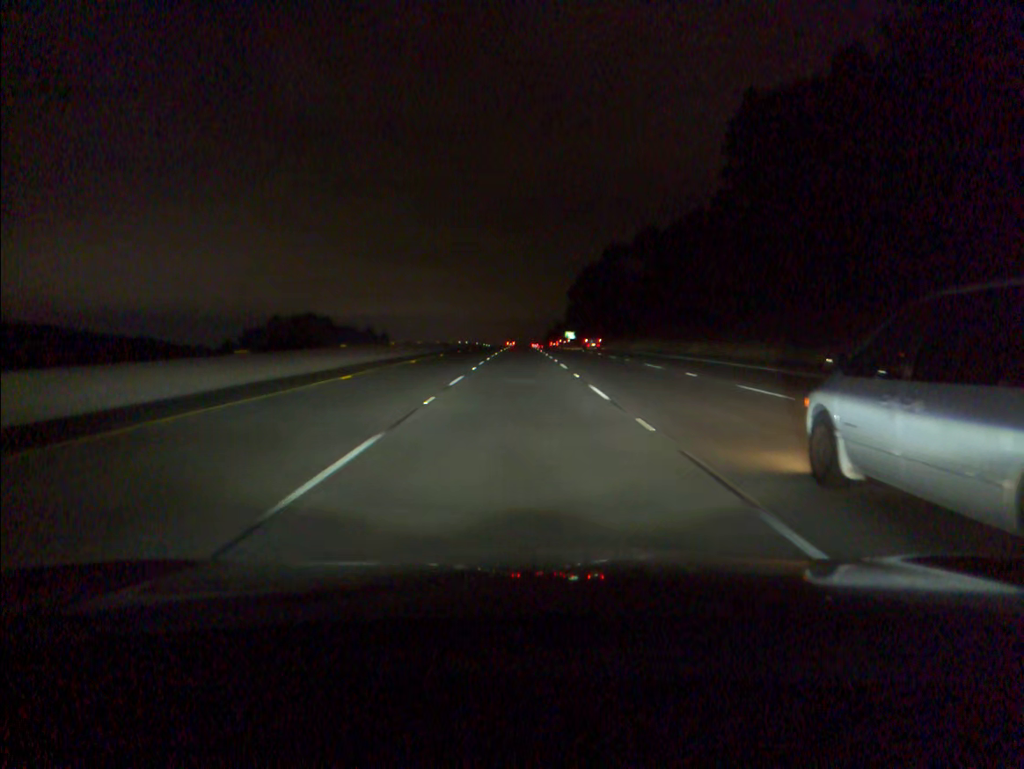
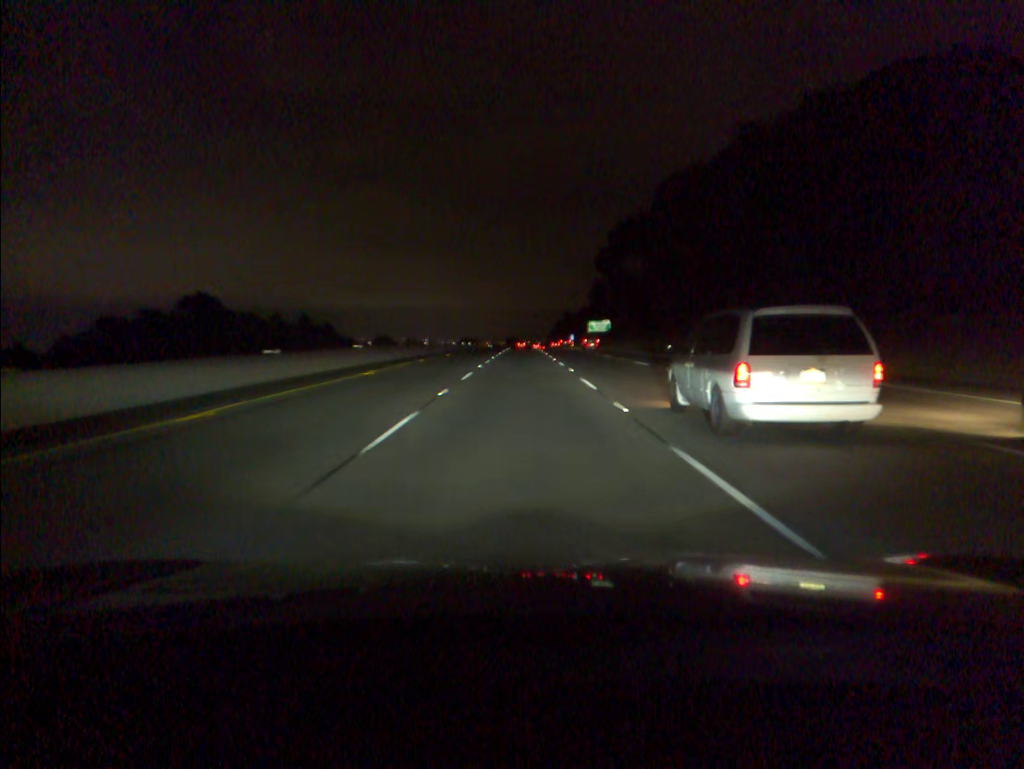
(-0.1, +84.5) m; 0°
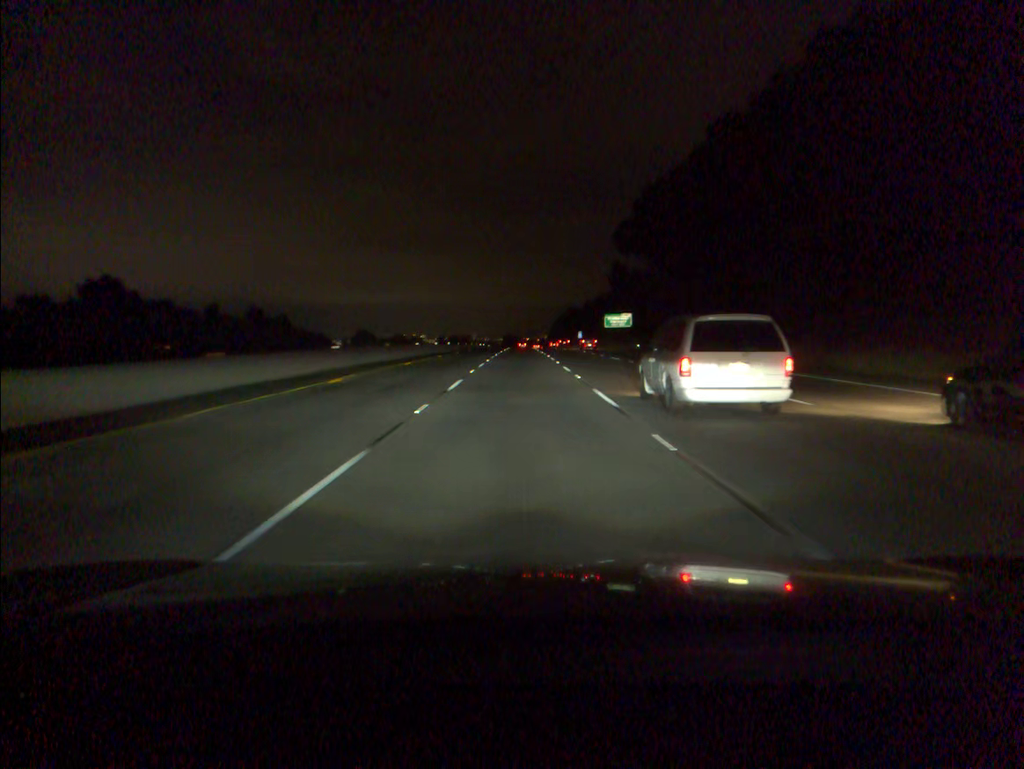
(0.0, +33.8) m; 0°
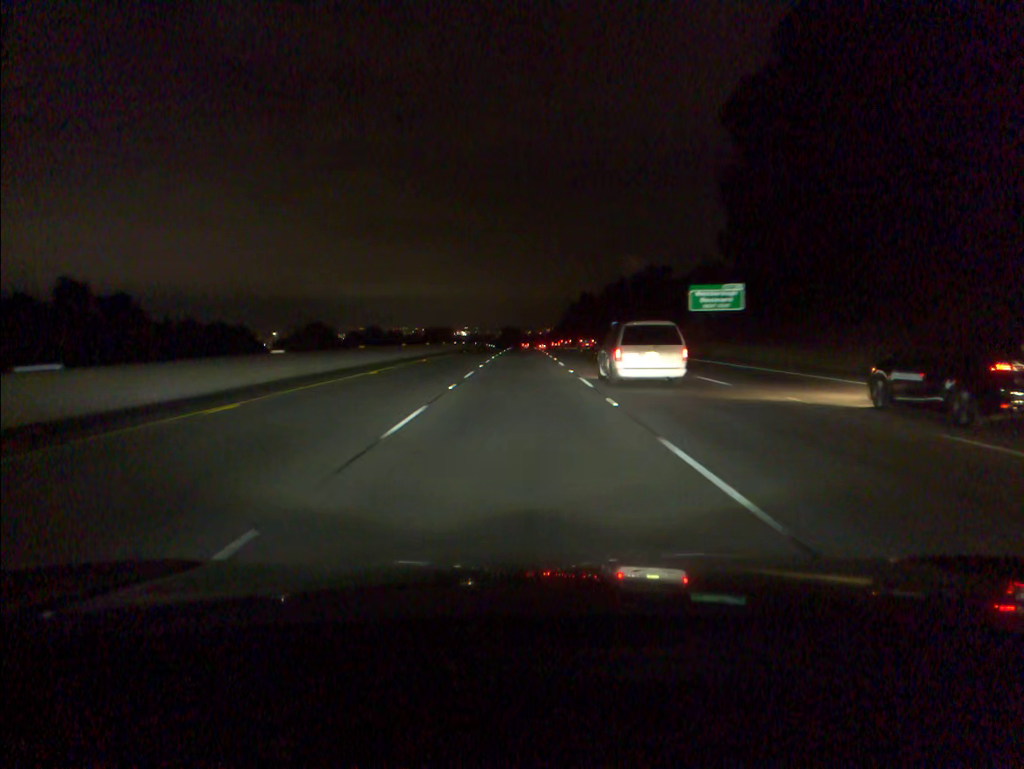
(-0.1, +67.6) m; 0°
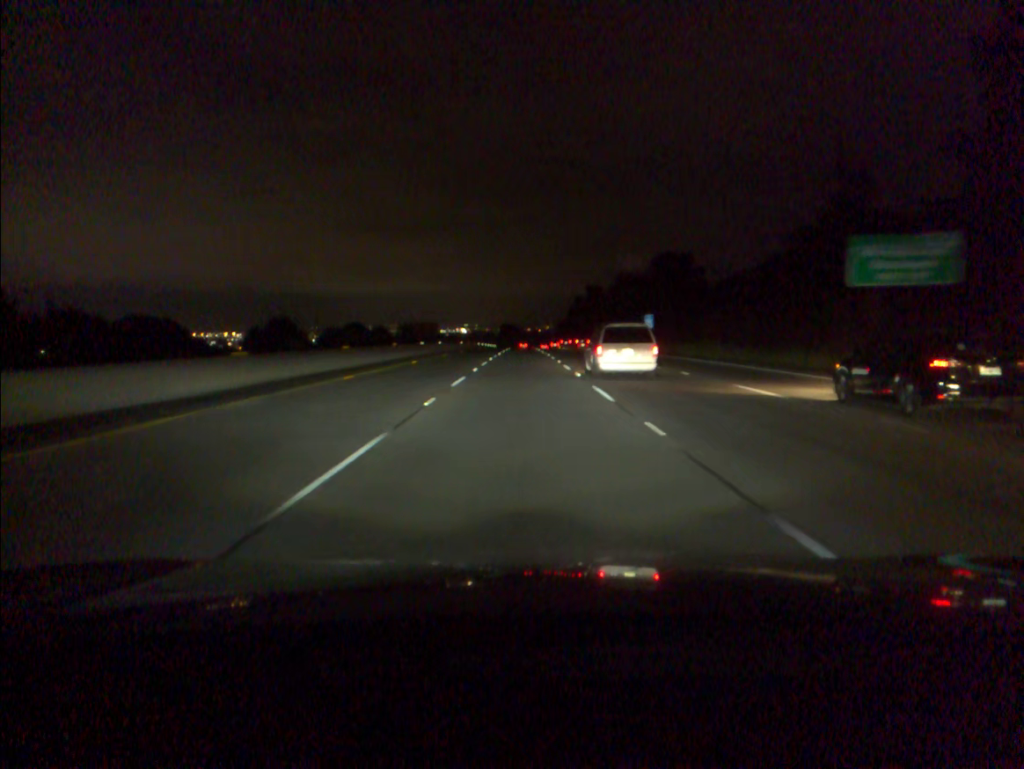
(0.0, +33.9) m; 0°
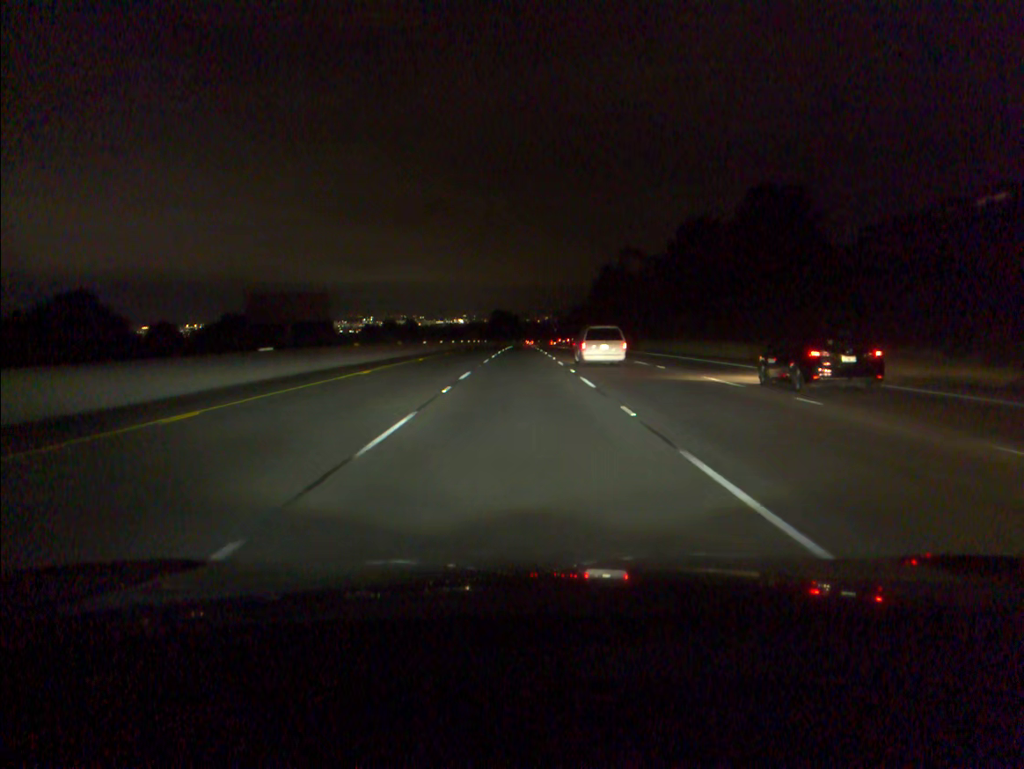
(+0.1, +84.7) m; 0°
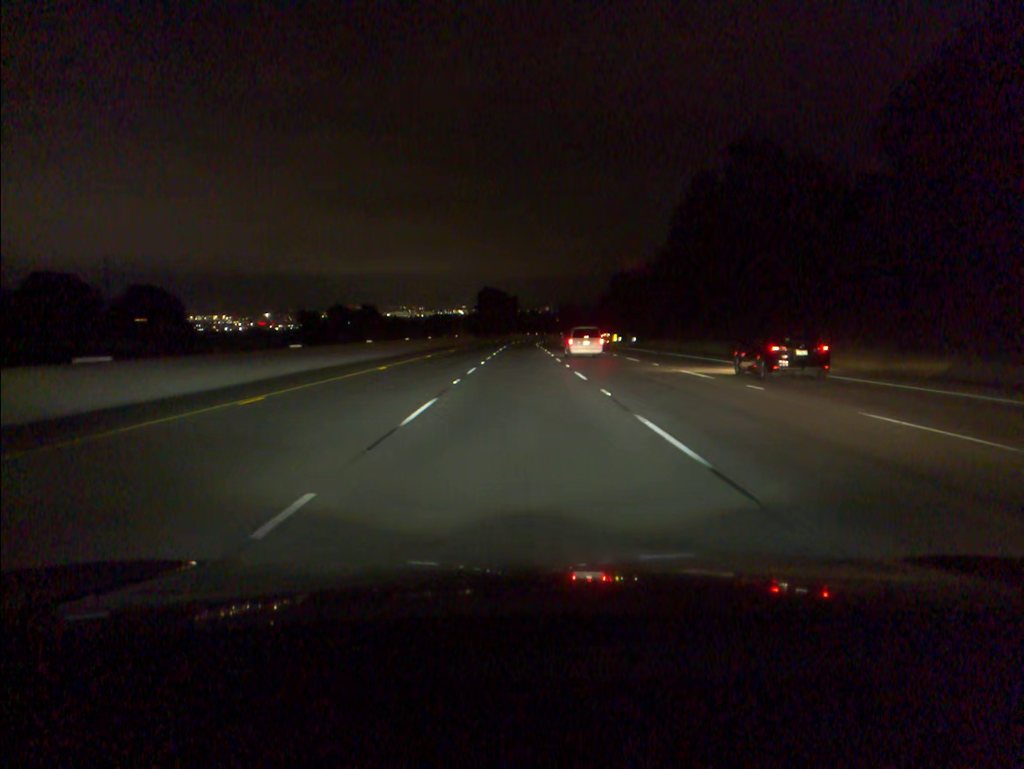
(-0.1, +84.6) m; 0°
